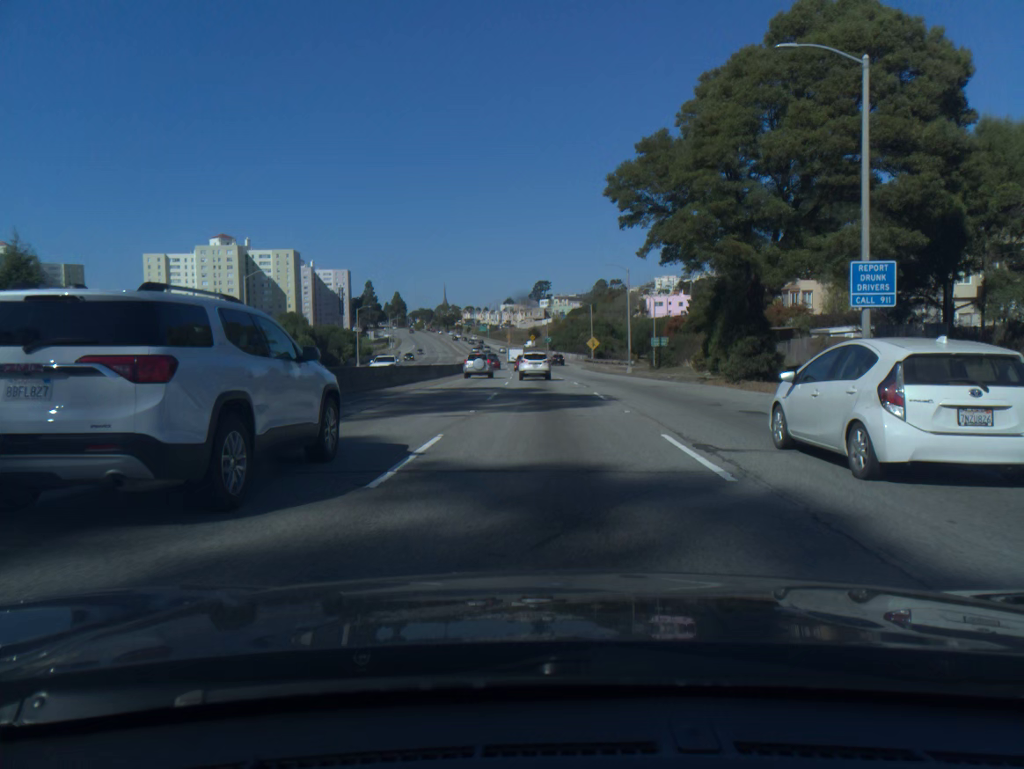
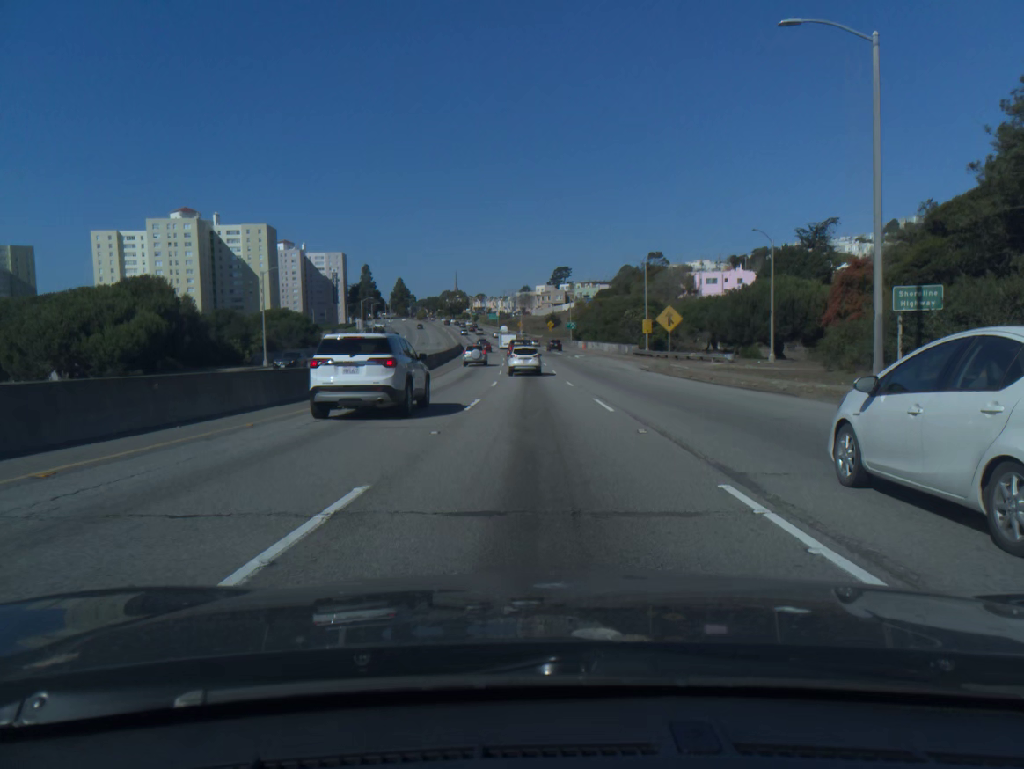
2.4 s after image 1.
(-0.4, +48.6) m; -2°
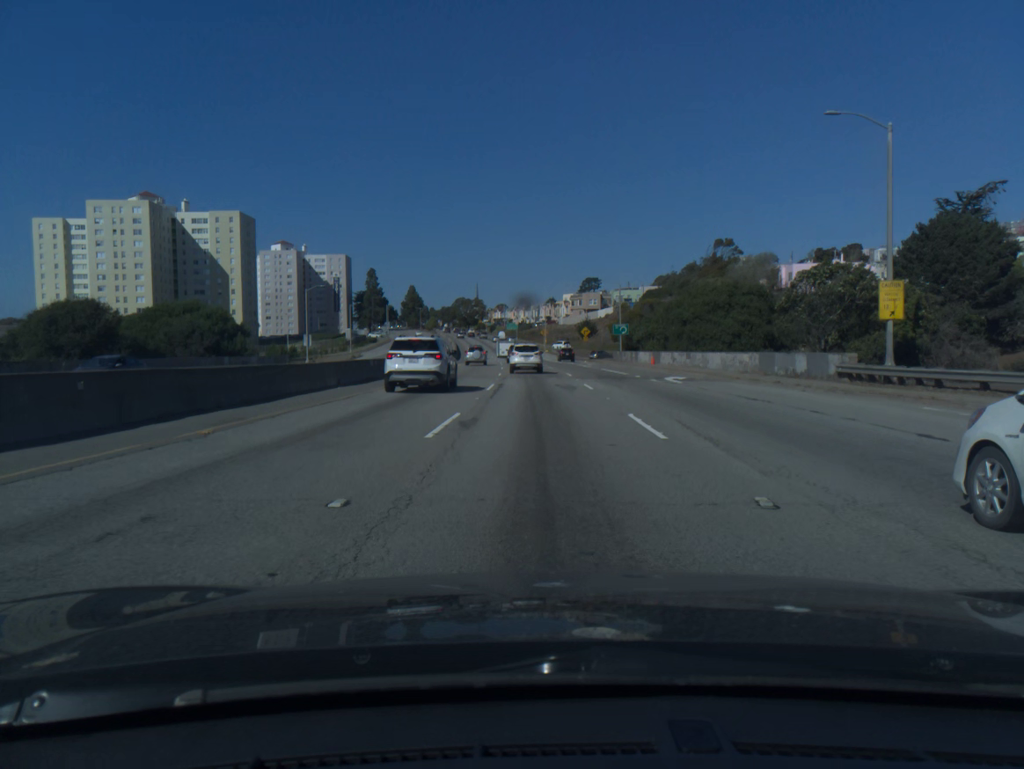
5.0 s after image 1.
(-0.9, +50.5) m; -2°
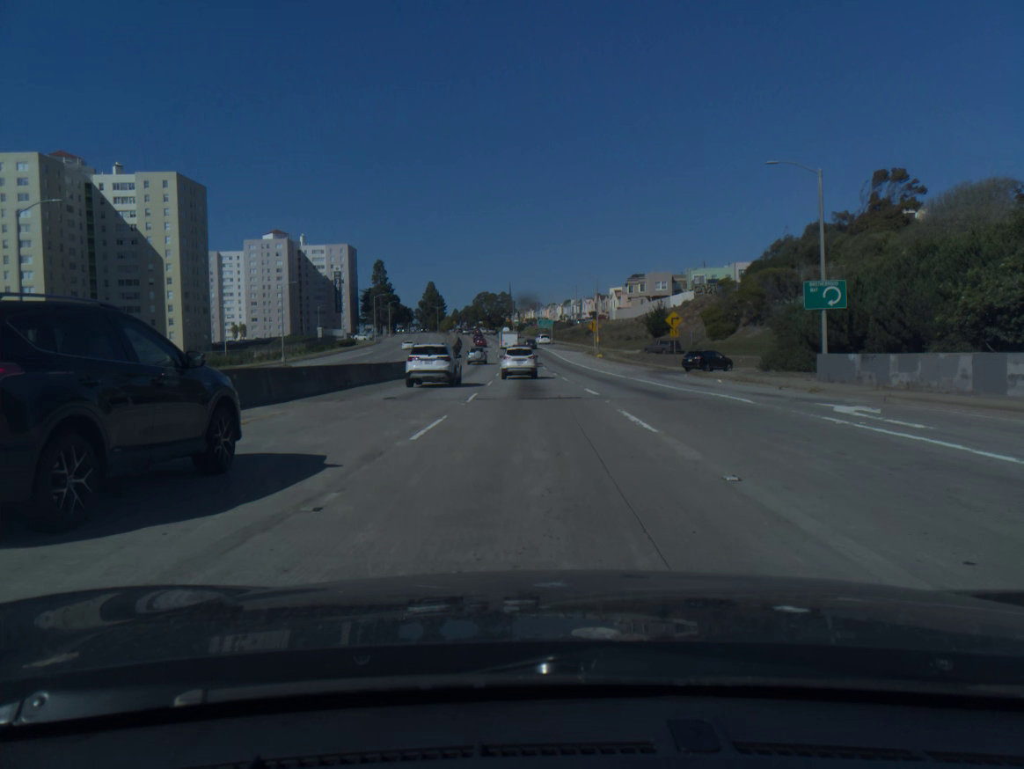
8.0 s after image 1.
(-0.9, +59.4) m; -3°
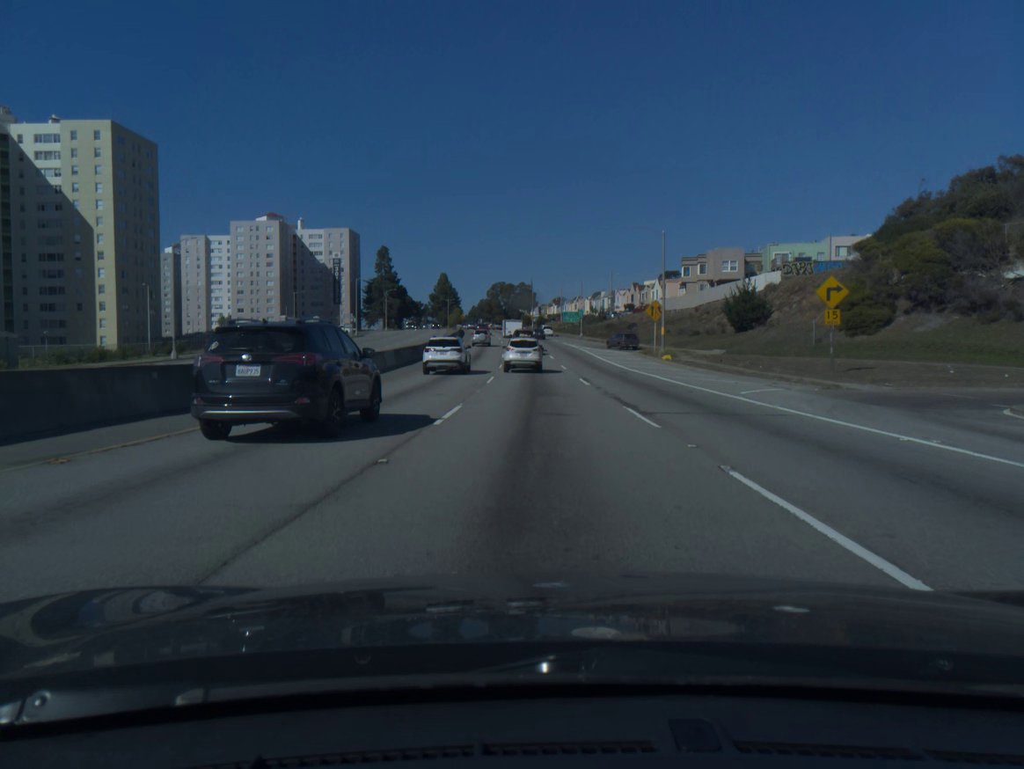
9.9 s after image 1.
(-0.6, +34.6) m; -2°
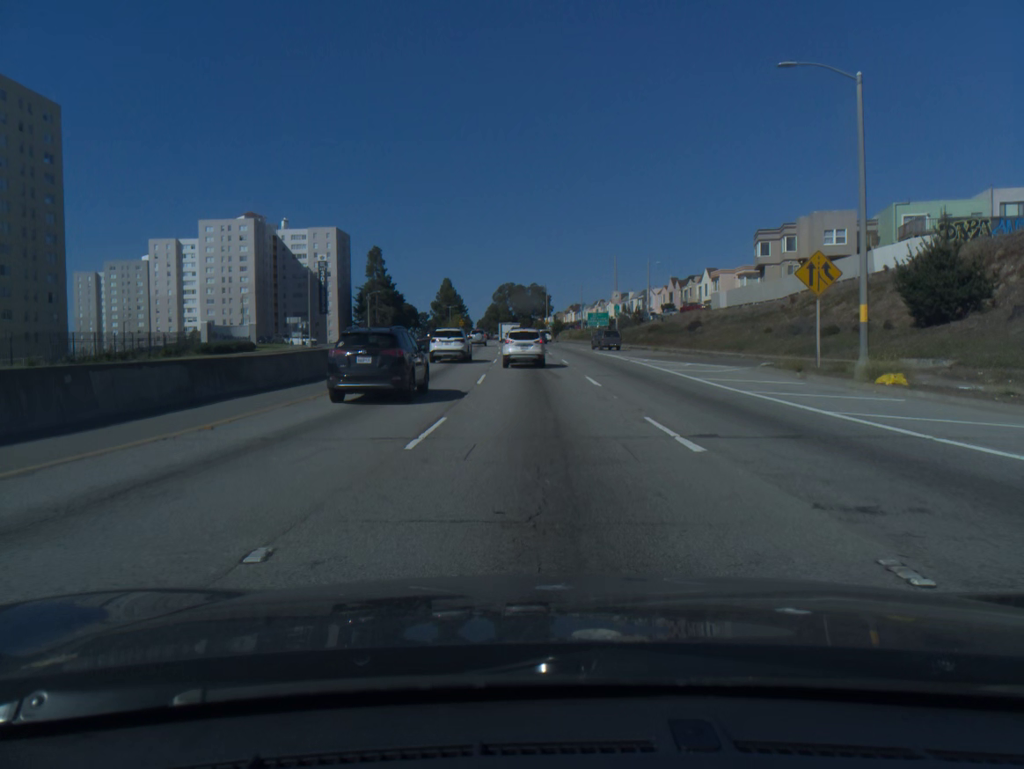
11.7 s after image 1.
(-0.3, +33.2) m; -1°
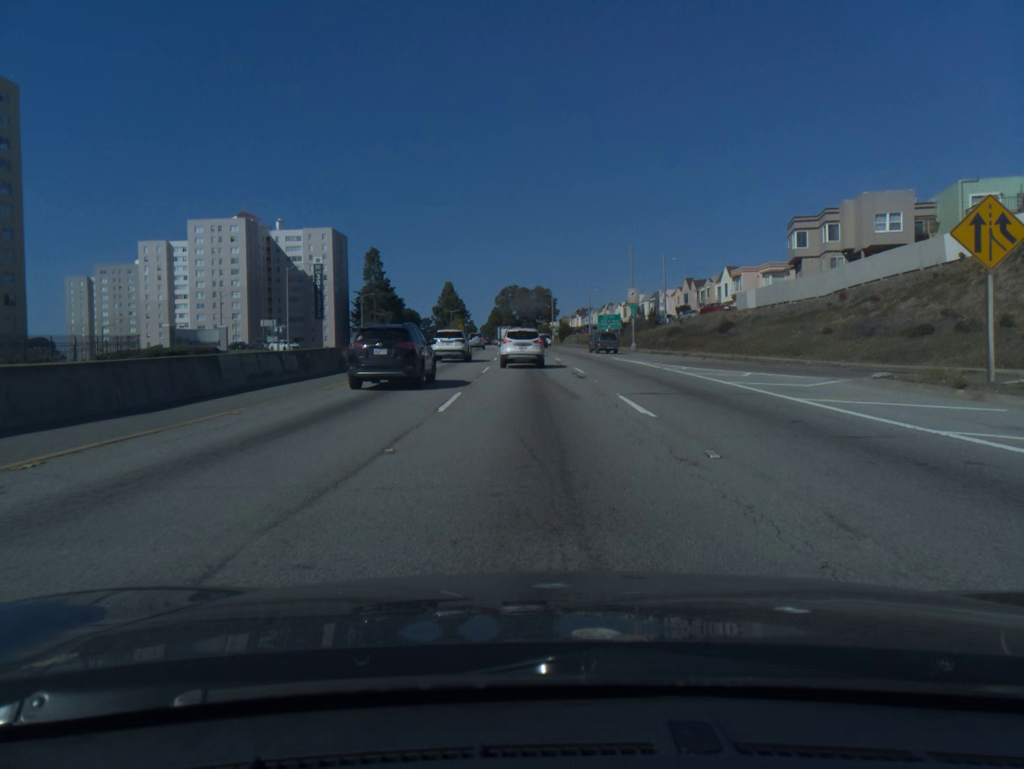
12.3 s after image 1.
(0.0, +10.4) m; 0°
